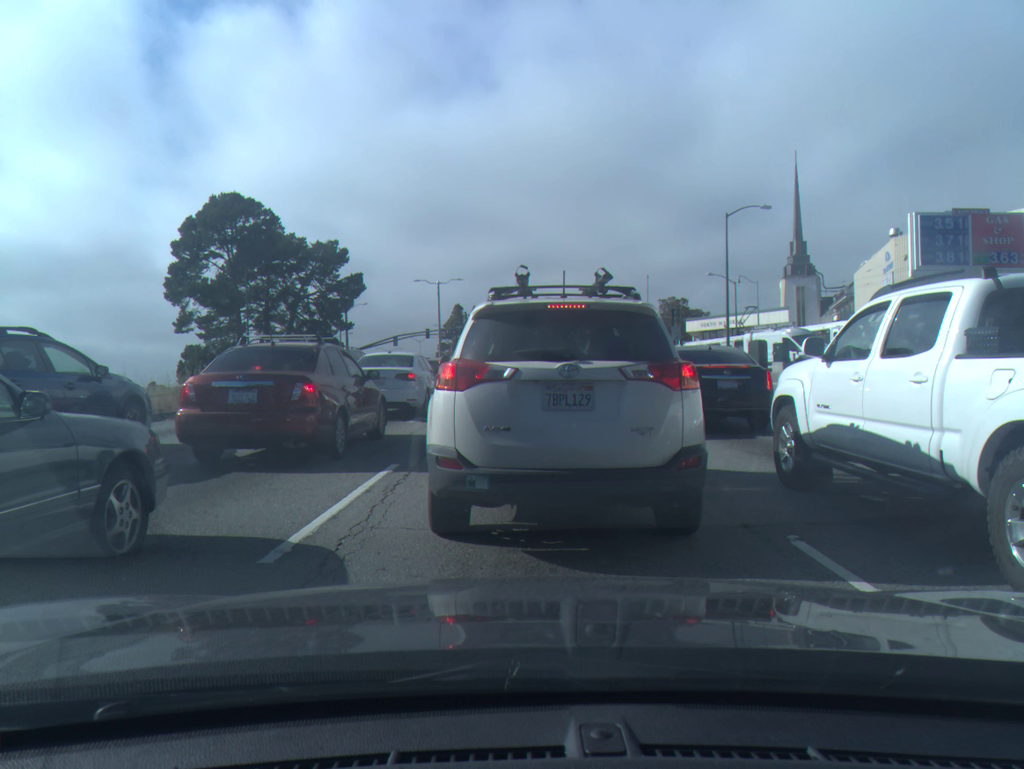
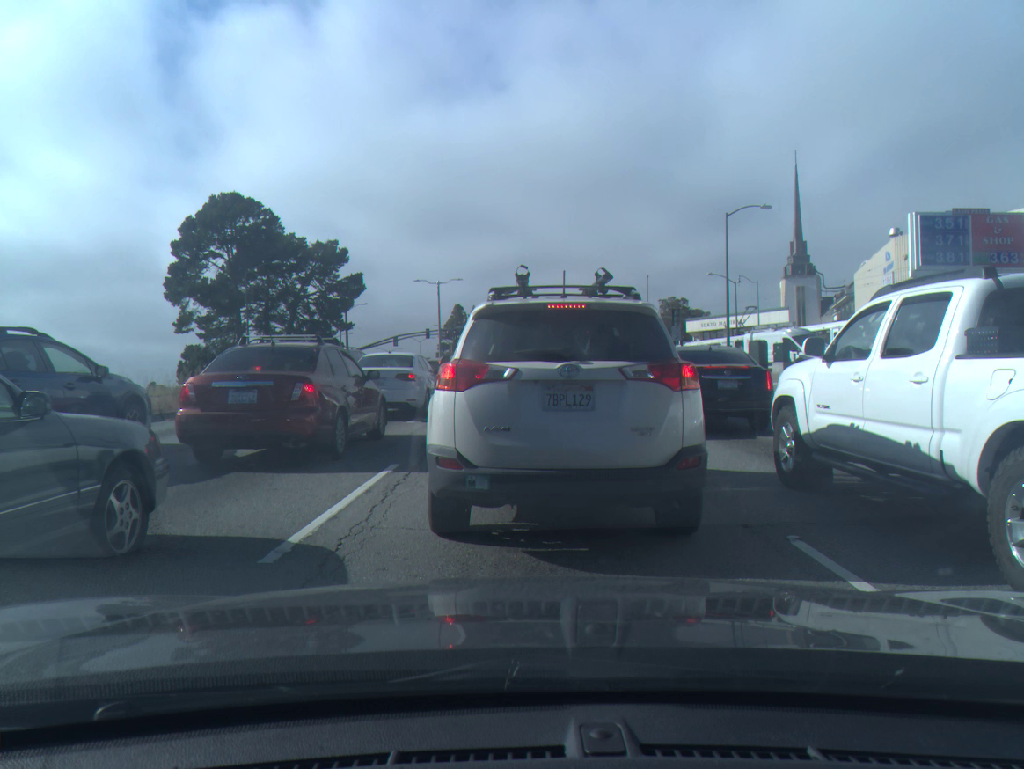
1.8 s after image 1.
(0.0, 0.0) m; 0°
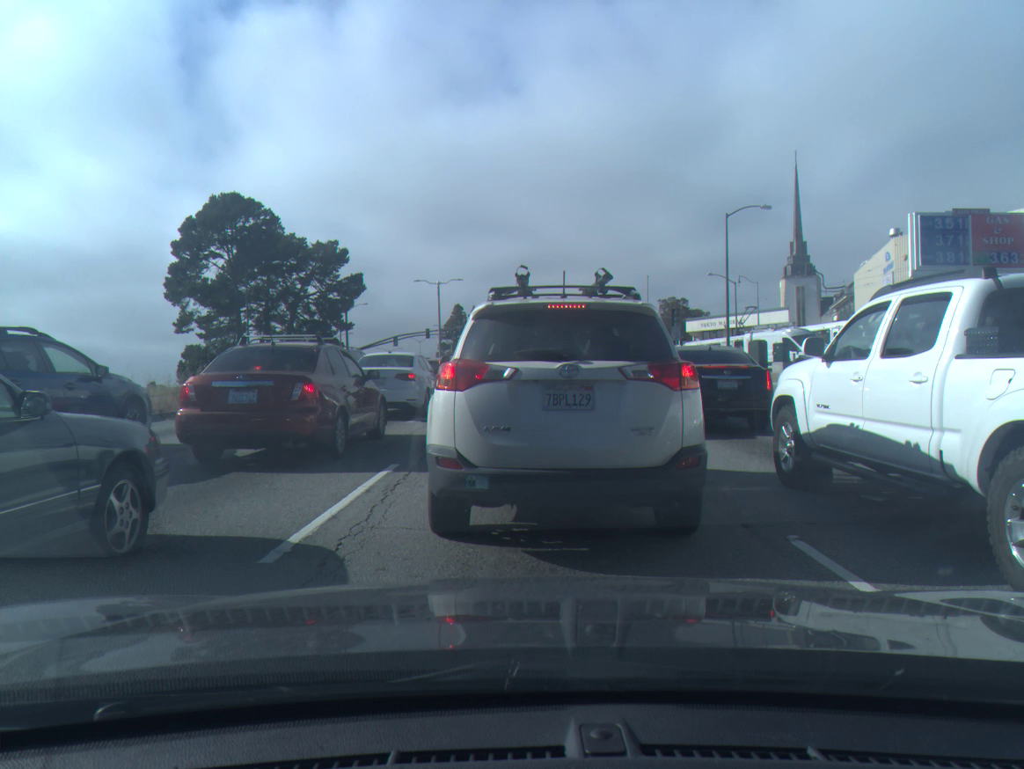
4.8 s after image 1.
(0.0, 0.0) m; 0°
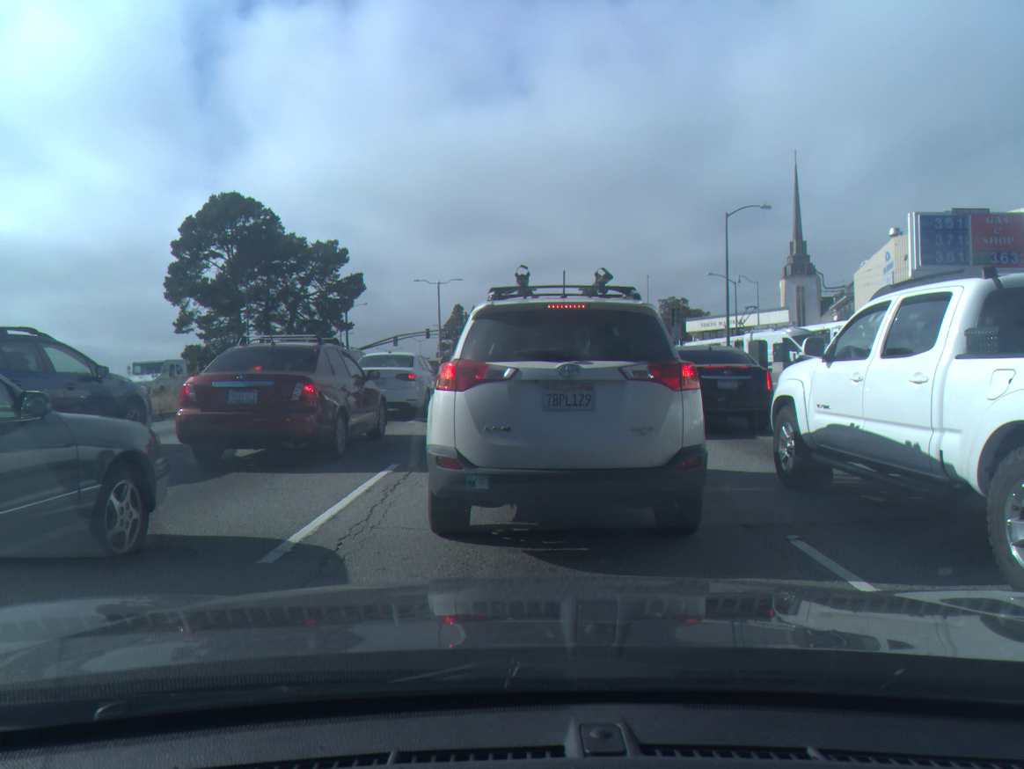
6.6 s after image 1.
(0.0, 0.0) m; 0°
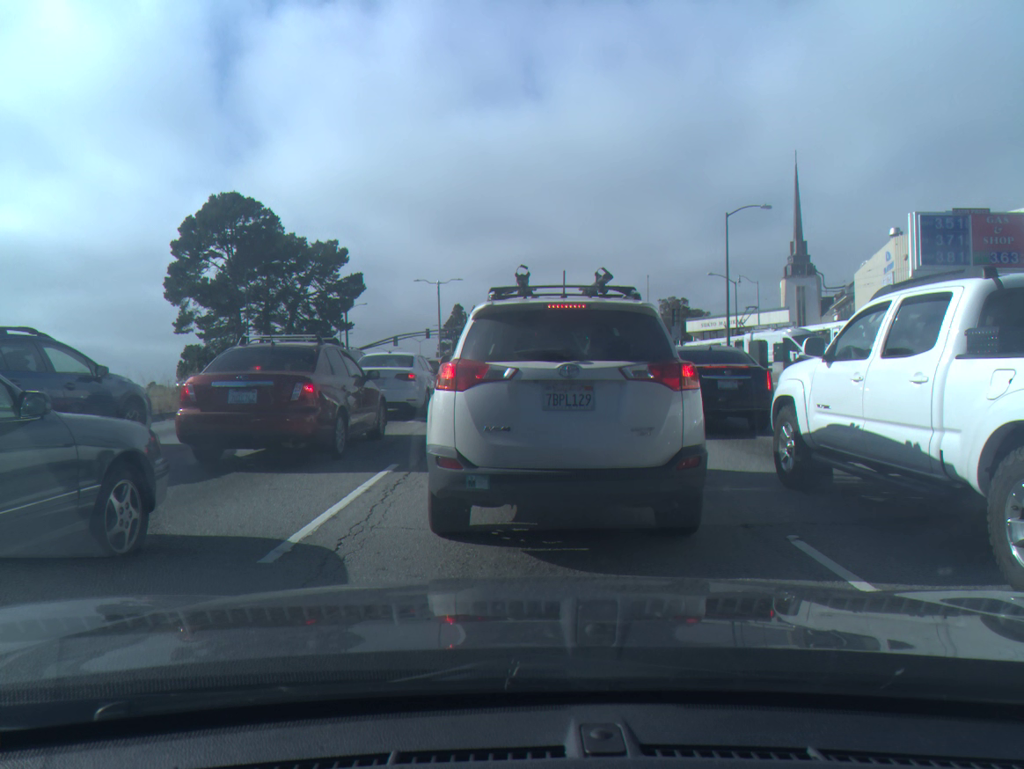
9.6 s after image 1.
(0.0, 0.0) m; 0°
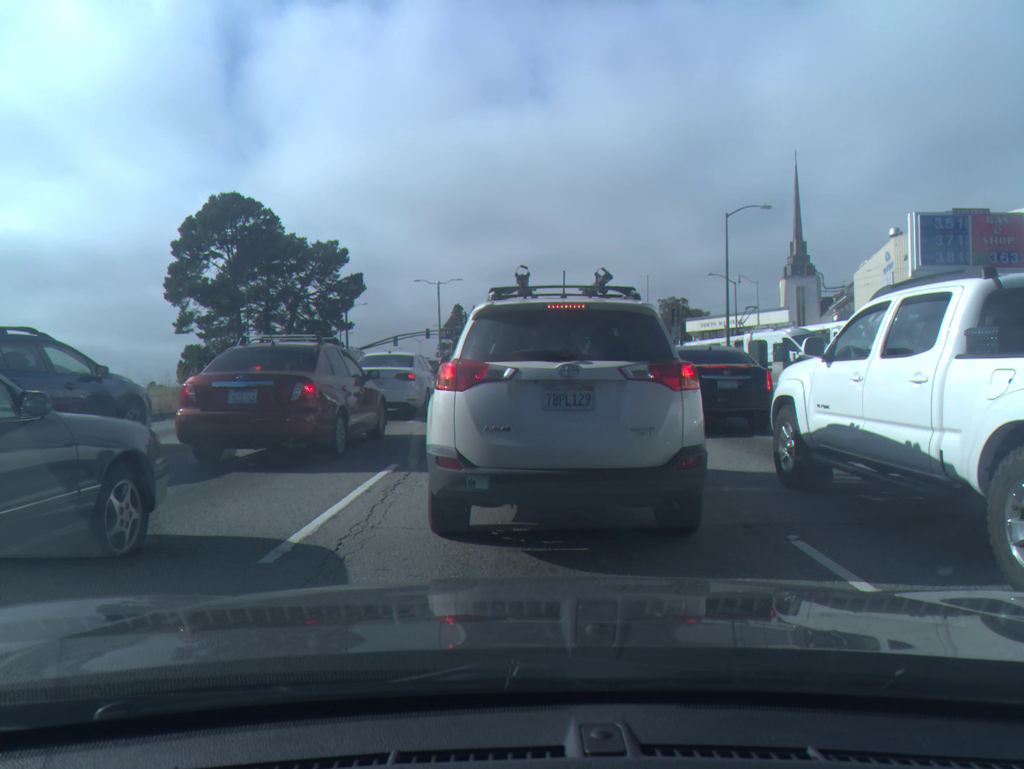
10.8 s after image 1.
(0.0, 0.0) m; 0°
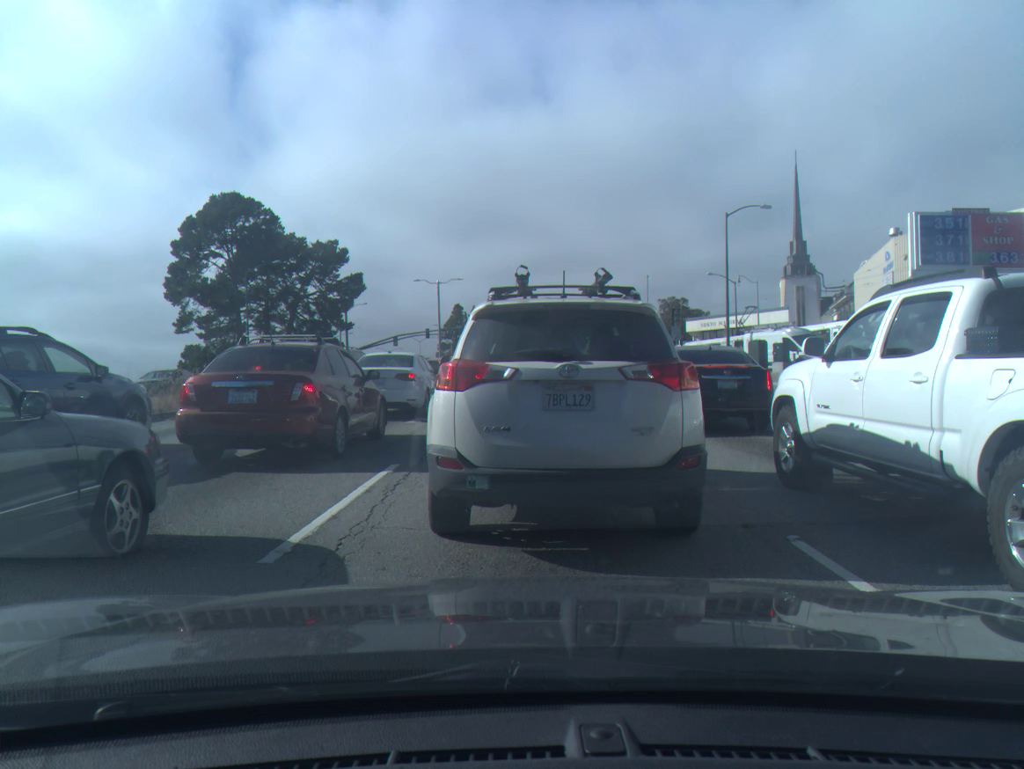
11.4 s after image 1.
(0.0, 0.0) m; 0°
